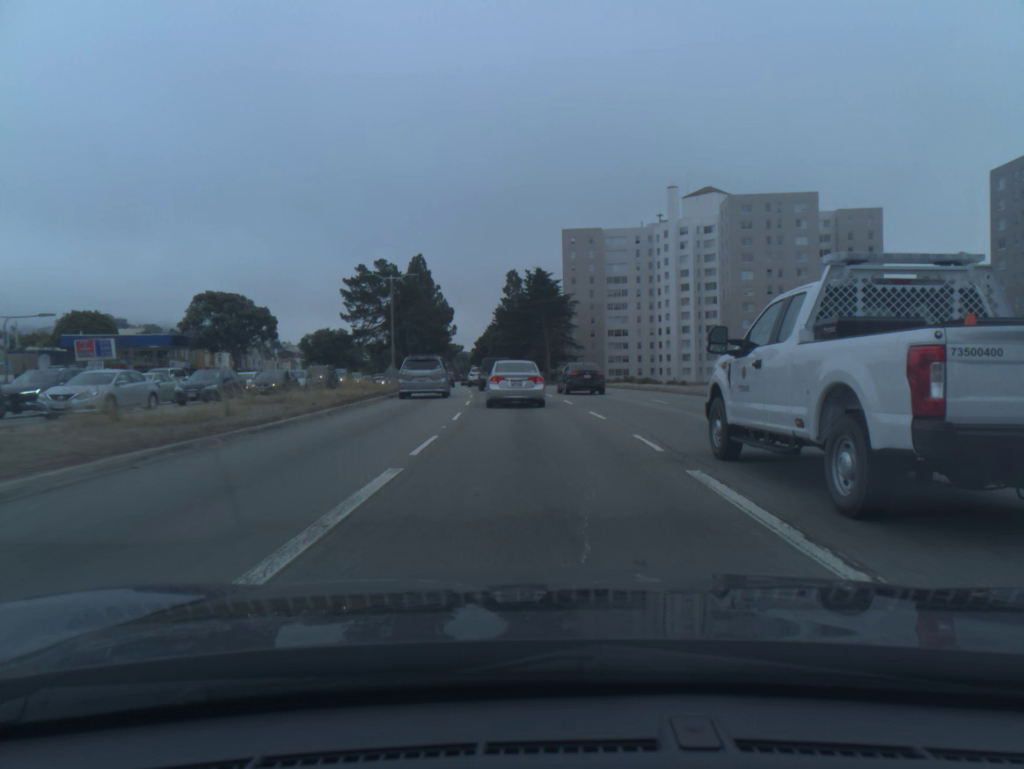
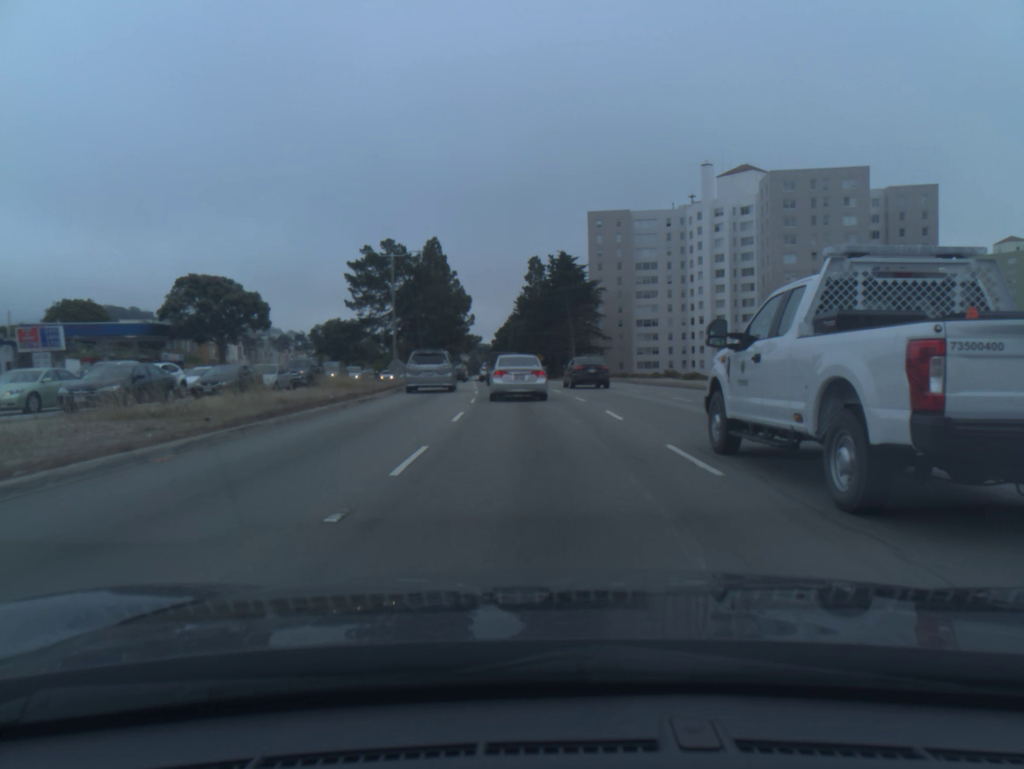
(-0.1, +9.5) m; -2°
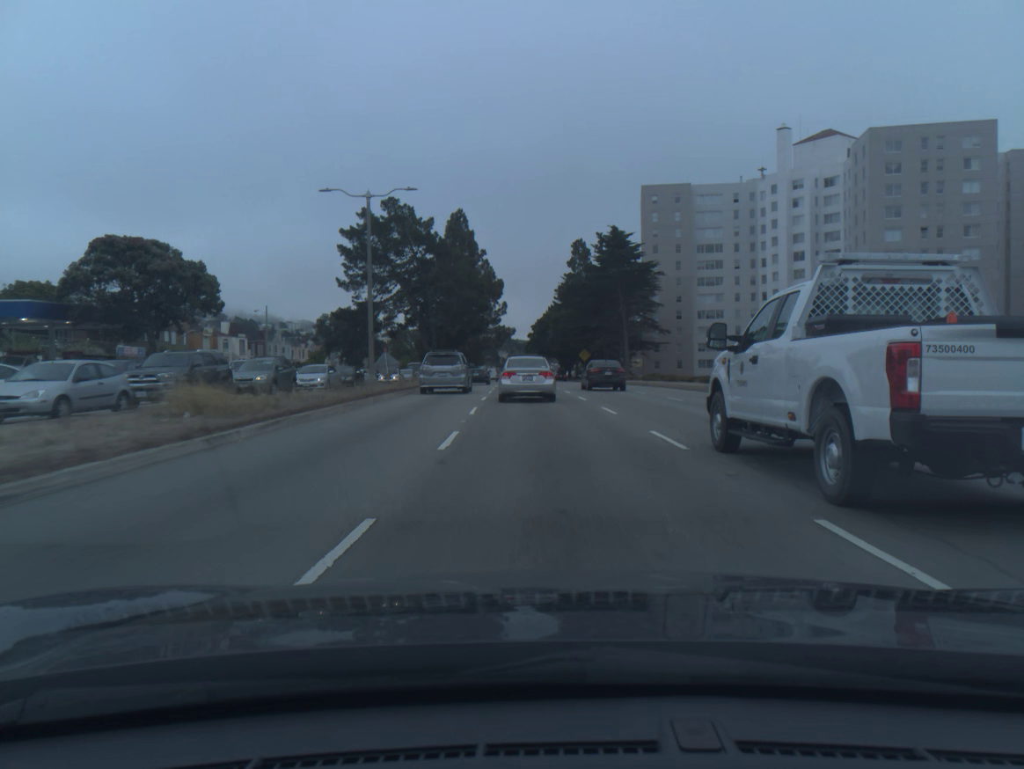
(-0.6, +19.8) m; -3°
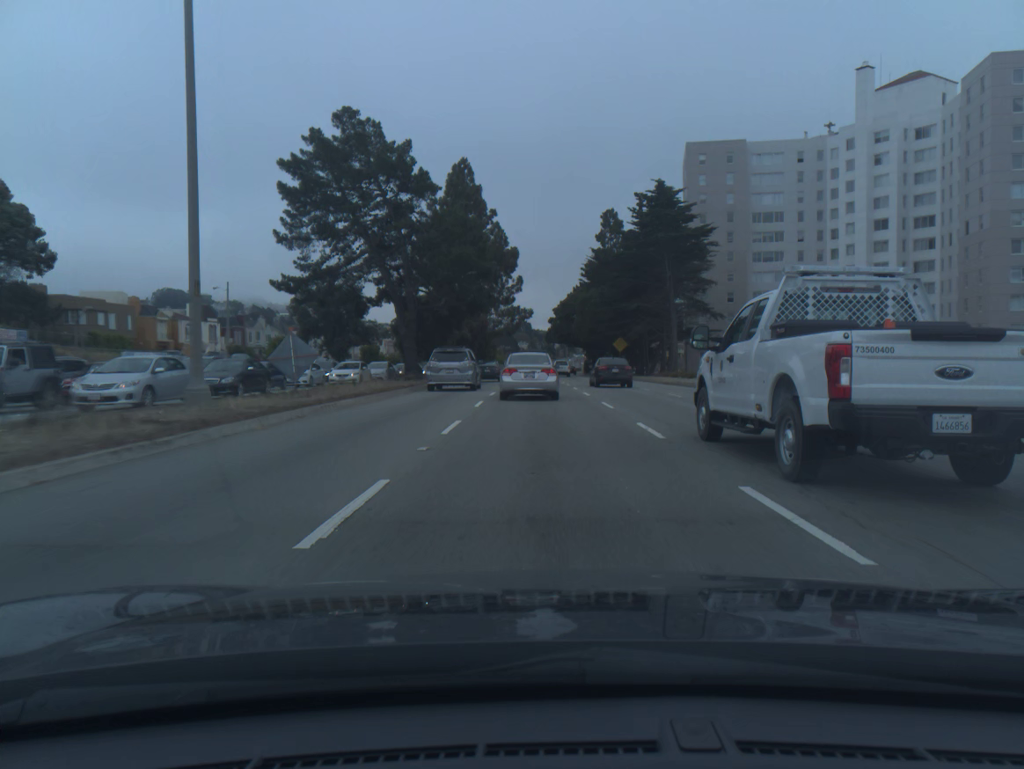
(-0.3, +20.7) m; -2°
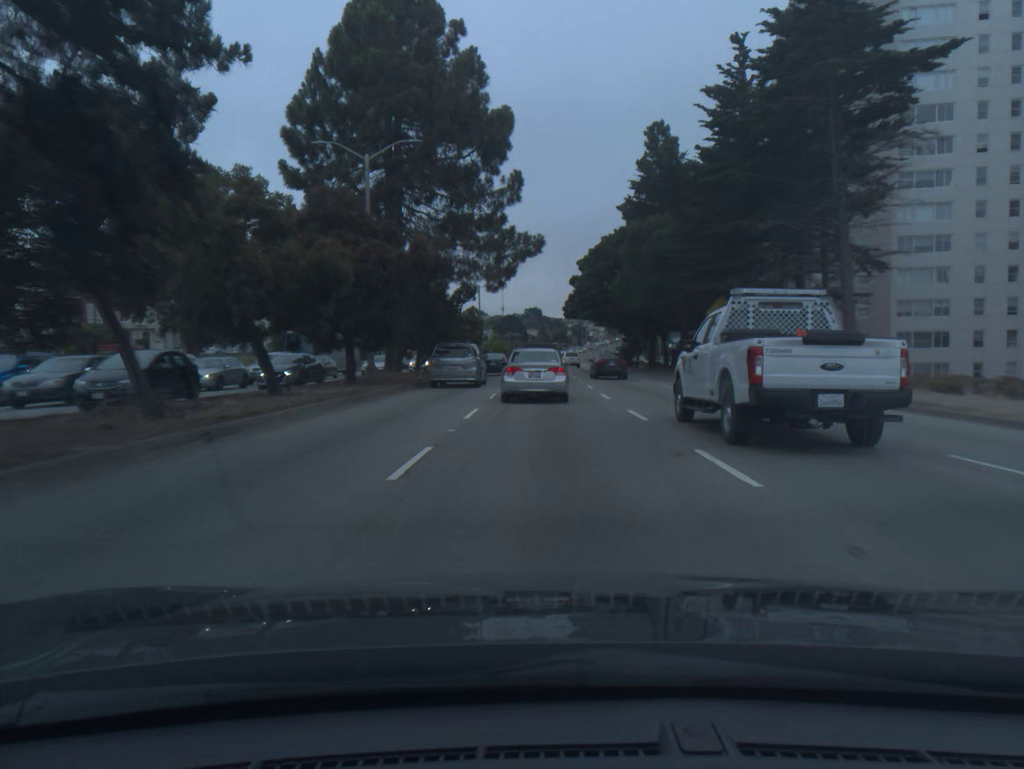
(-0.5, +41.8) m; -1°
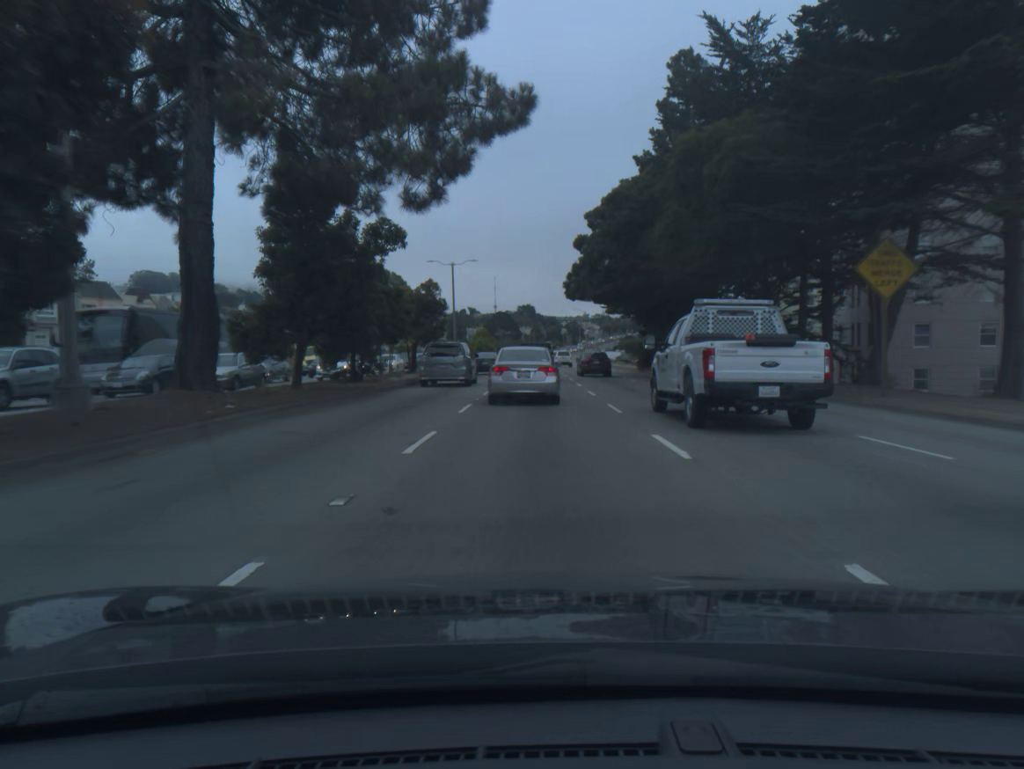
(+0.1, +20.4) m; +1°
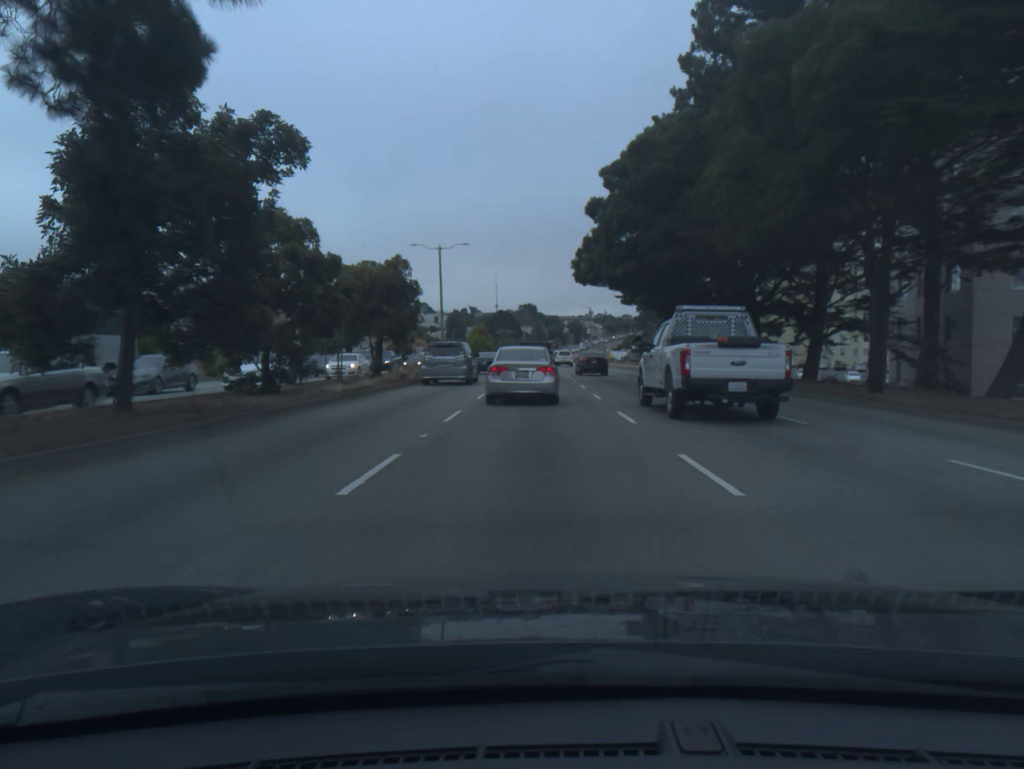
(0.0, +9.9) m; 0°
